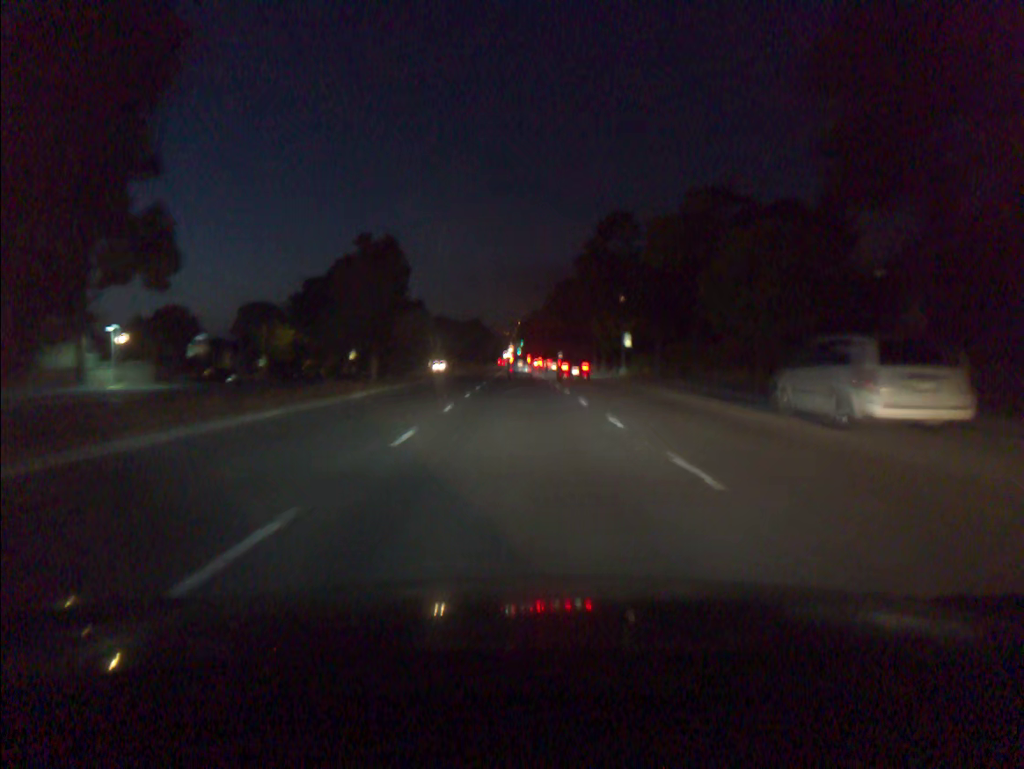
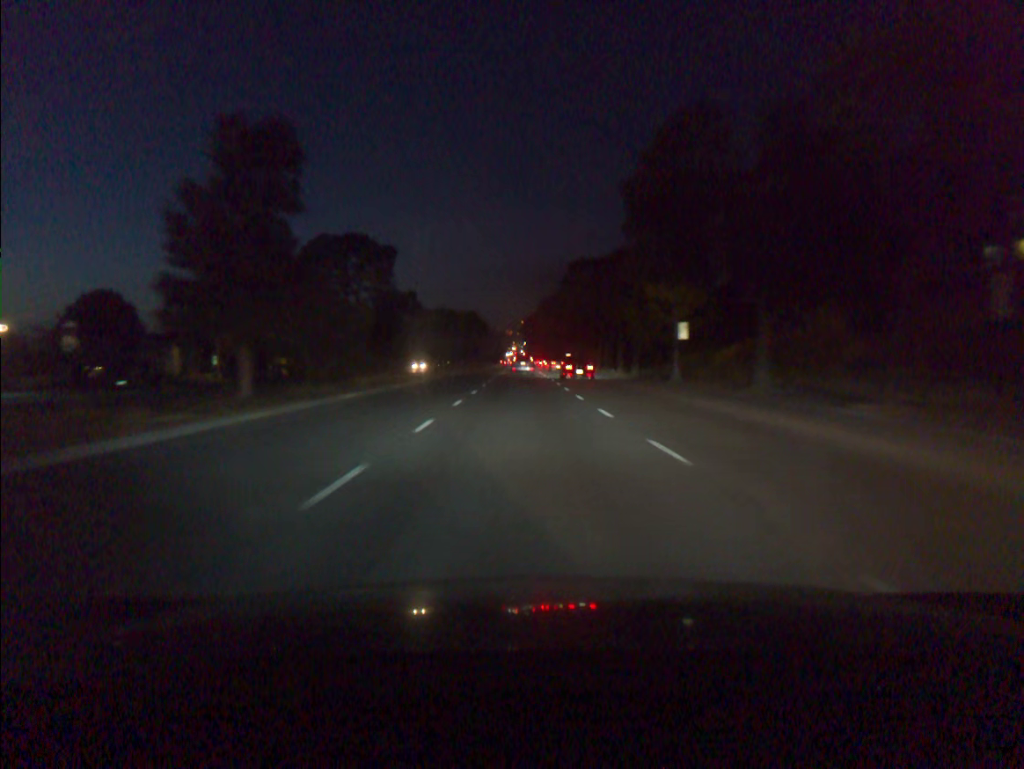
(0.0, +19.6) m; 0°
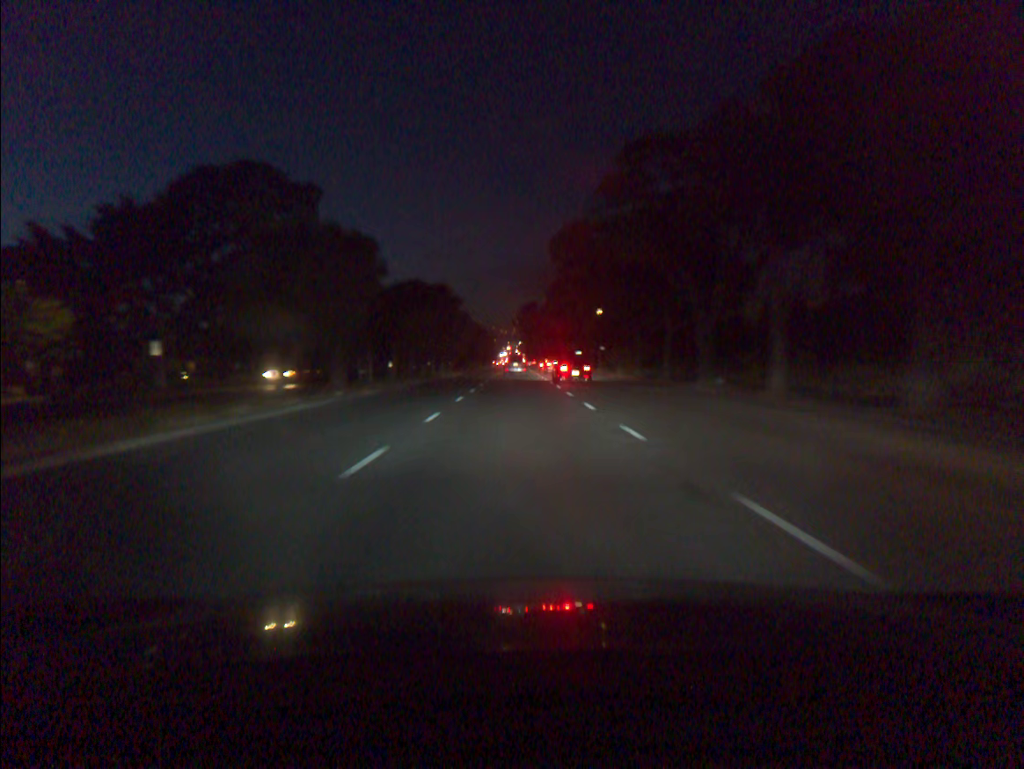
(+0.2, +41.7) m; 0°
